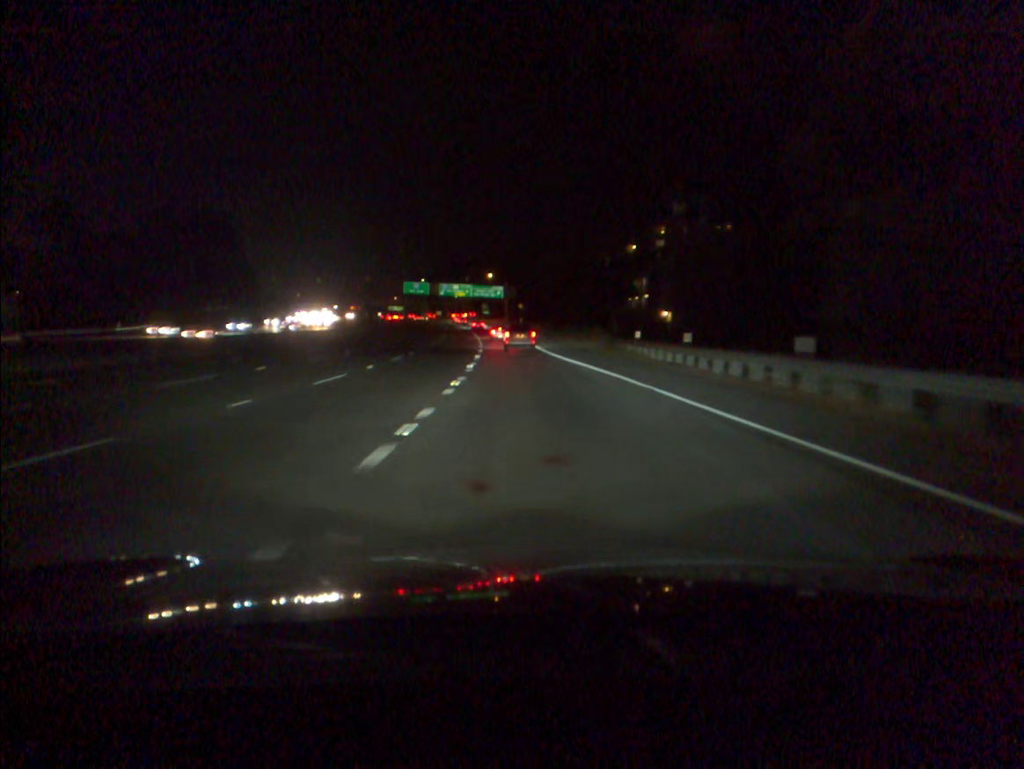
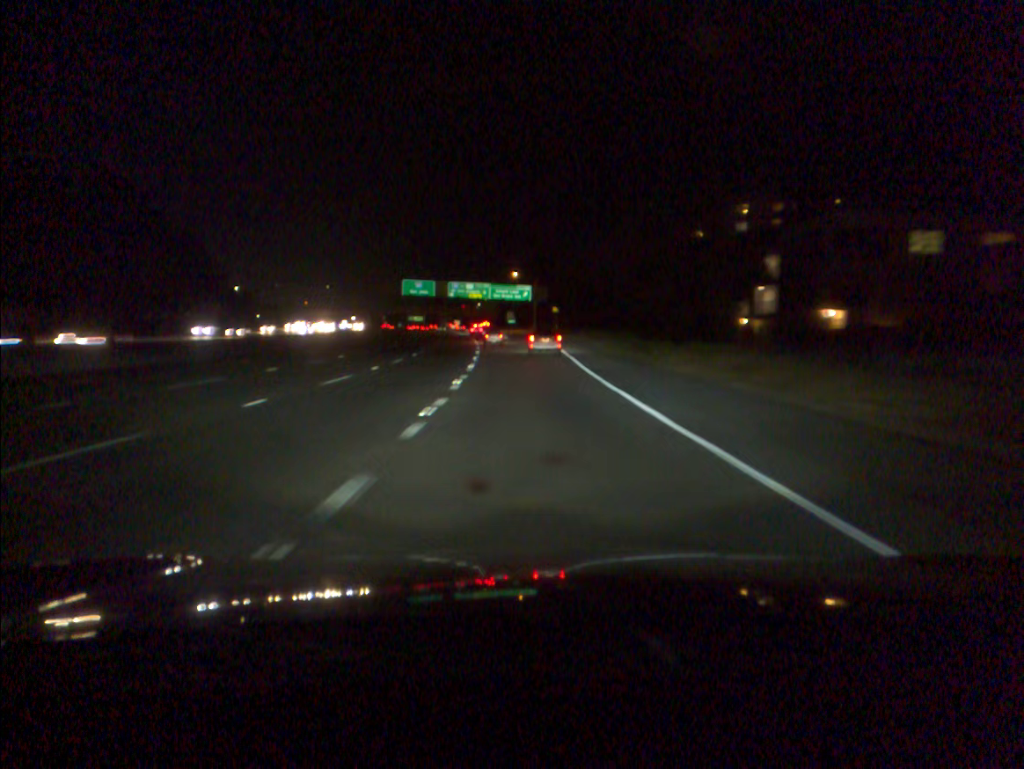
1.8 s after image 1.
(-0.9, +42.2) m; -2°
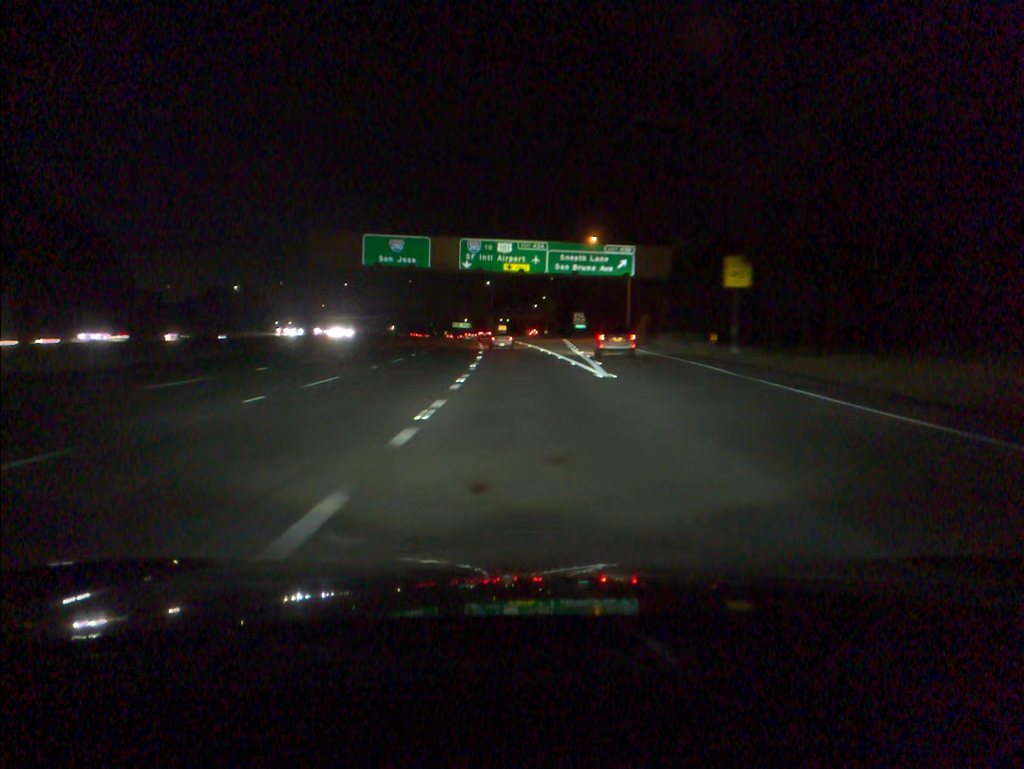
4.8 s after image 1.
(-2.9, +73.1) m; -4°
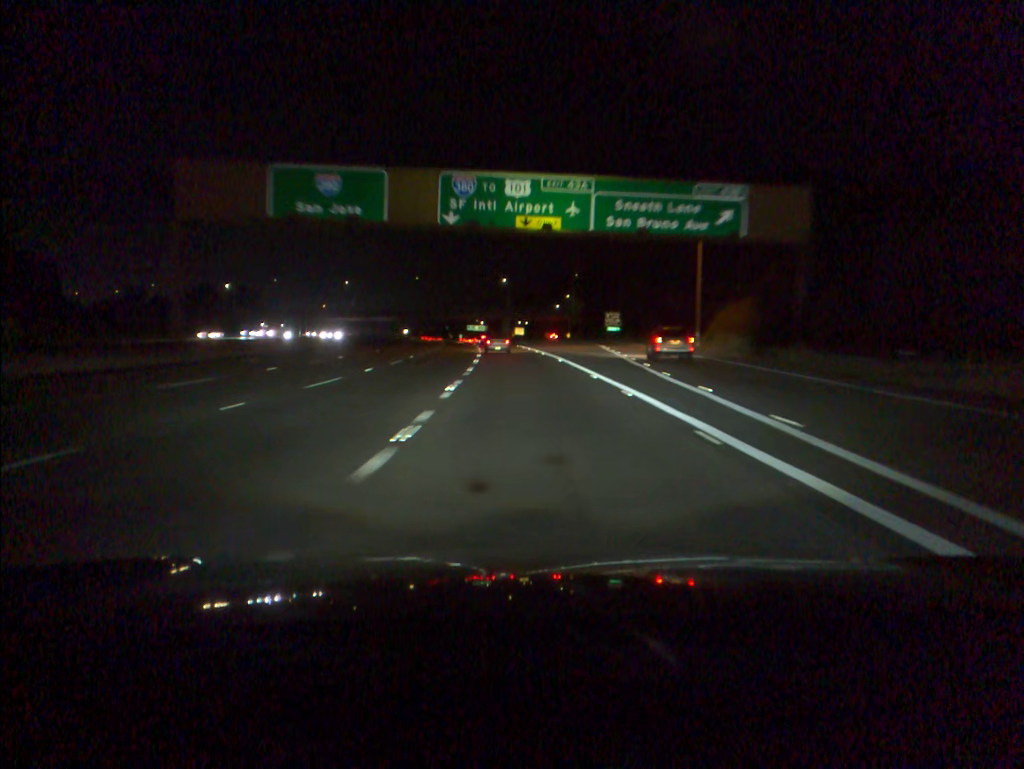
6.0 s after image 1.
(-0.4, +28.8) m; -1°
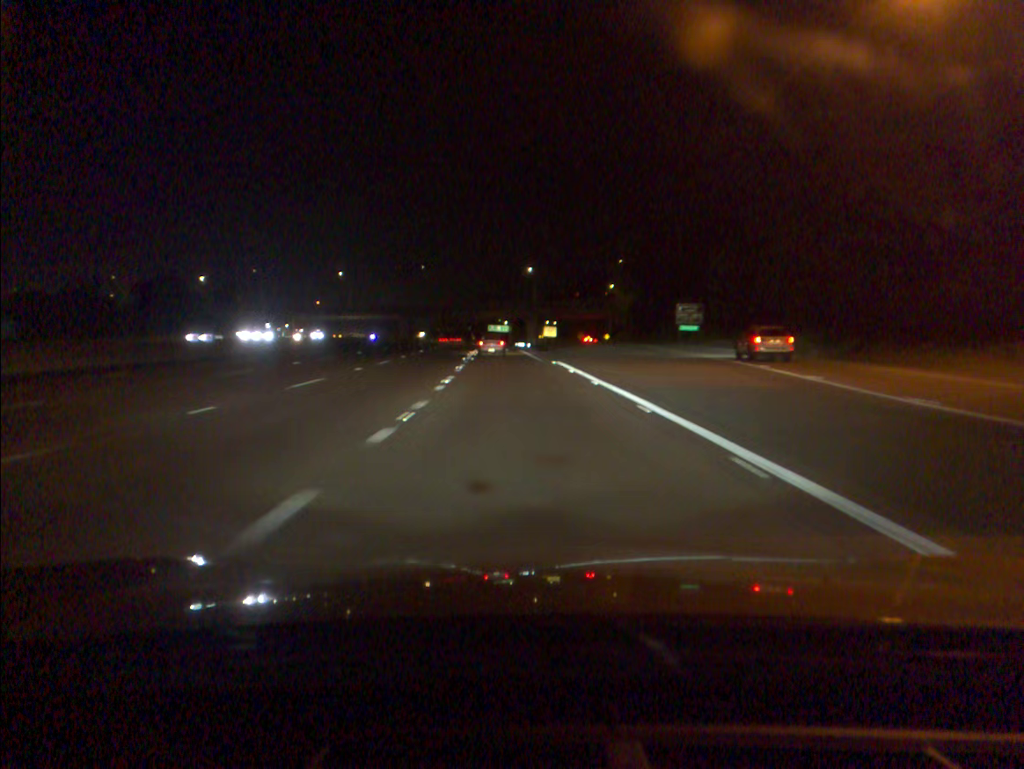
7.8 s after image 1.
(-0.8, +42.7) m; -2°
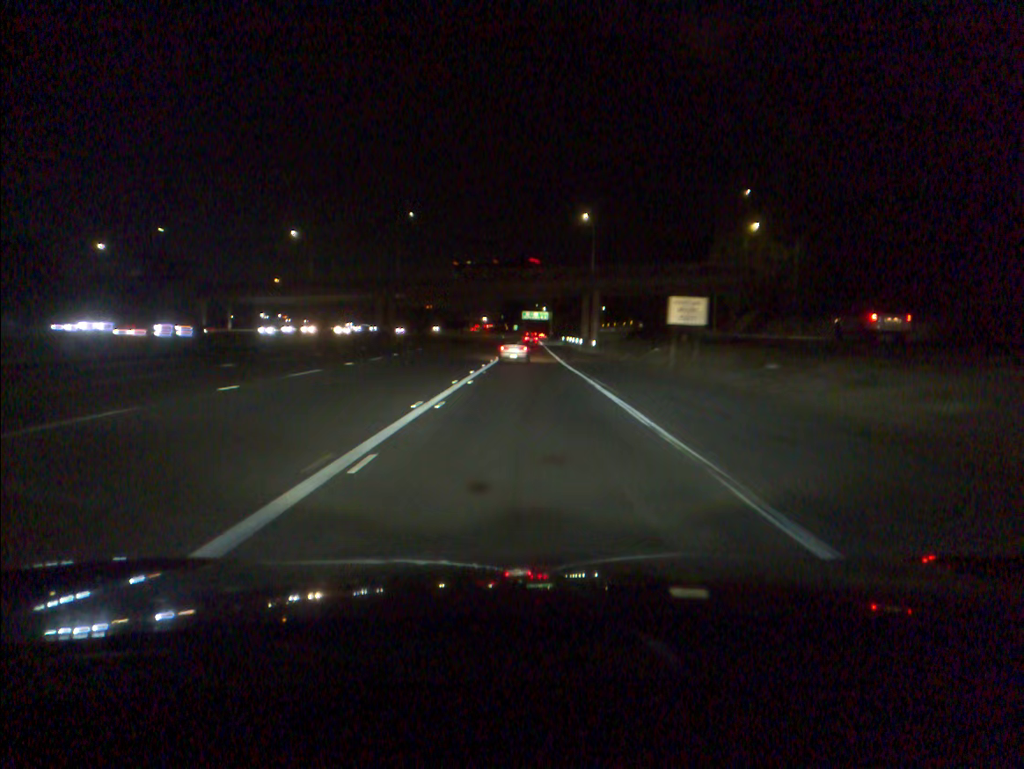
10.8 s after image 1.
(-2.1, +70.4) m; -3°
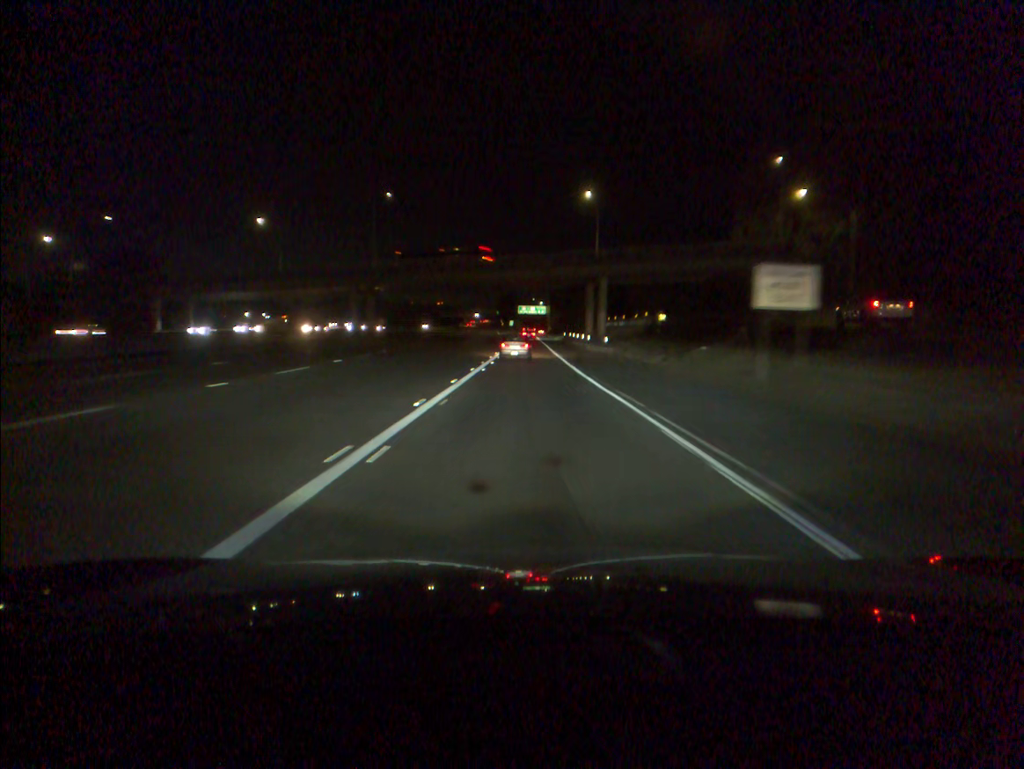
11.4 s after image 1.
(0.0, +14.0) m; 0°
